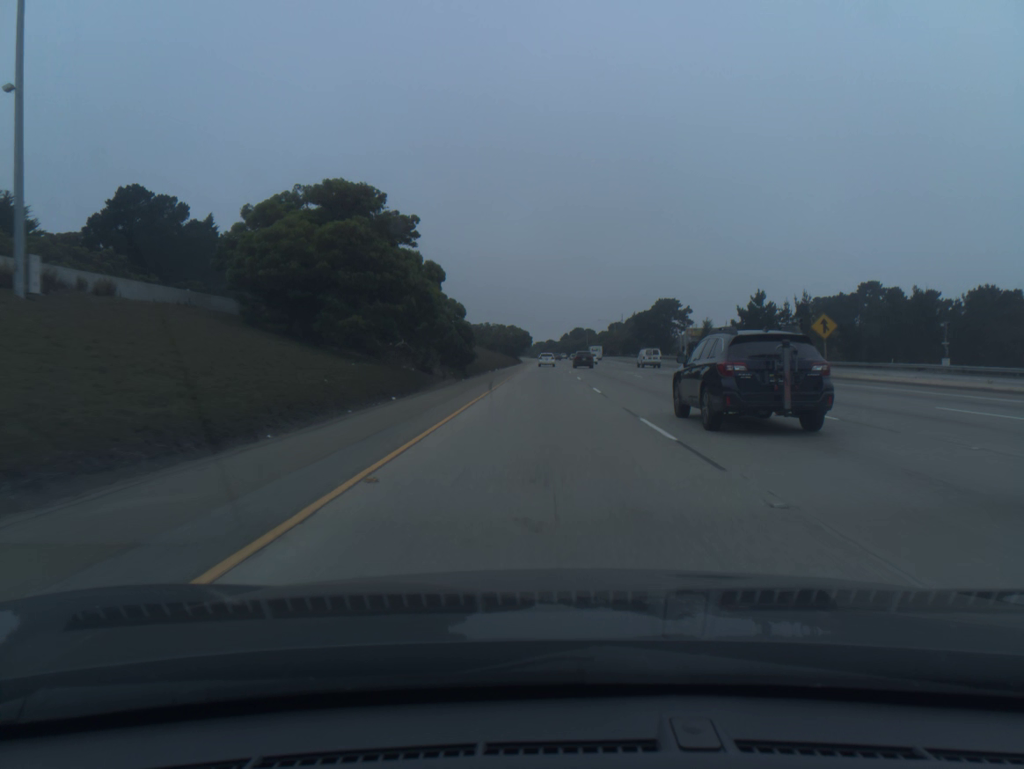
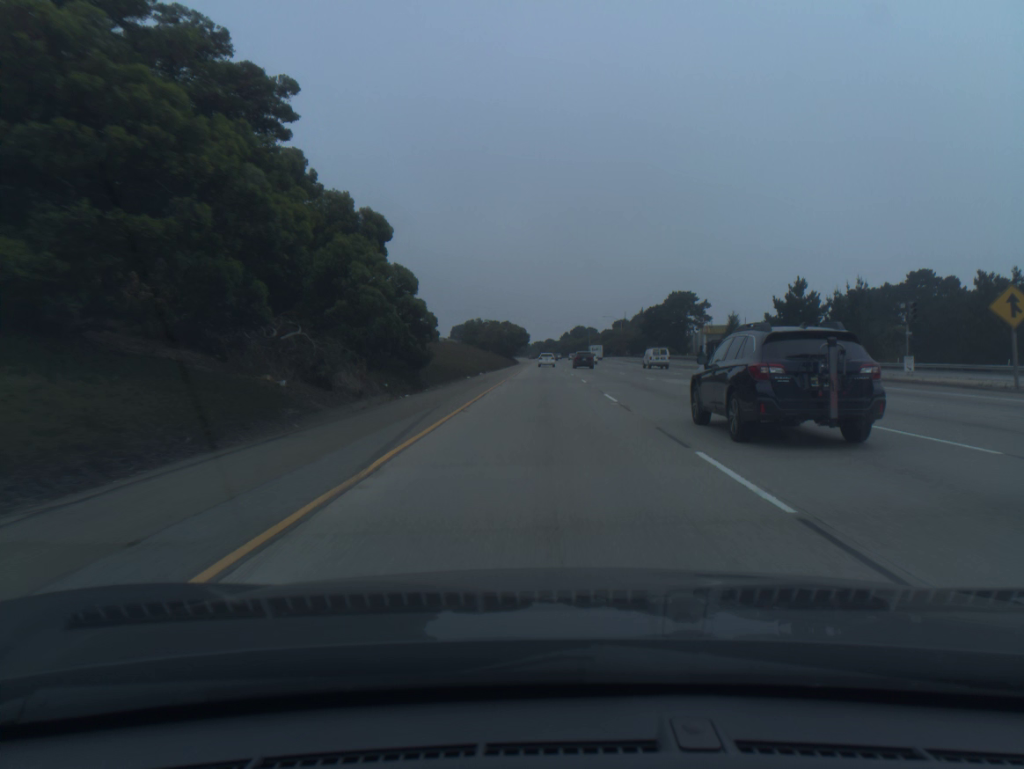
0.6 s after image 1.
(0.0, +20.1) m; 0°
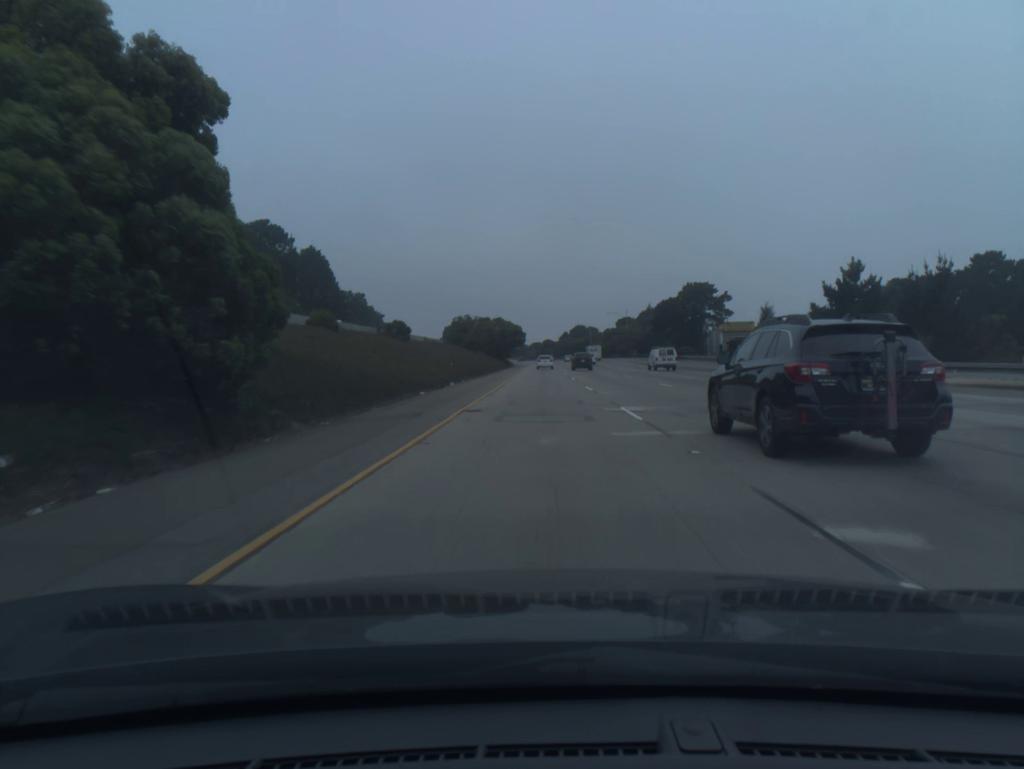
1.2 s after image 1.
(0.0, +20.1) m; 0°
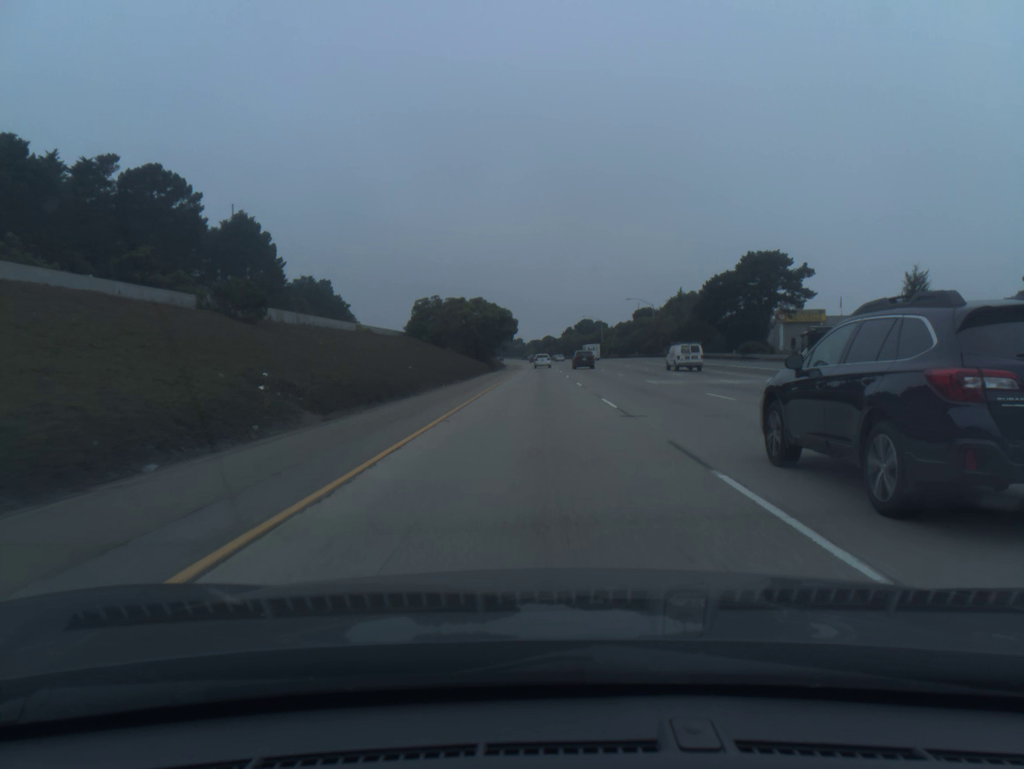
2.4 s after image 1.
(0.0, +40.1) m; 0°
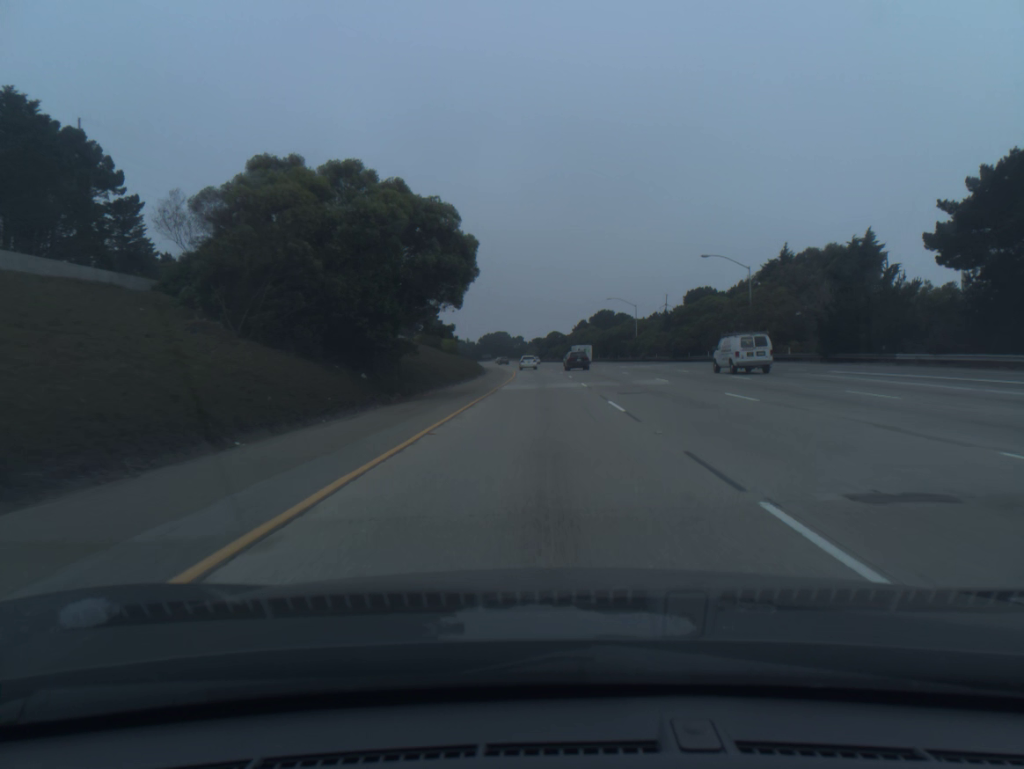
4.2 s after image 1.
(-0.2, +60.3) m; 0°
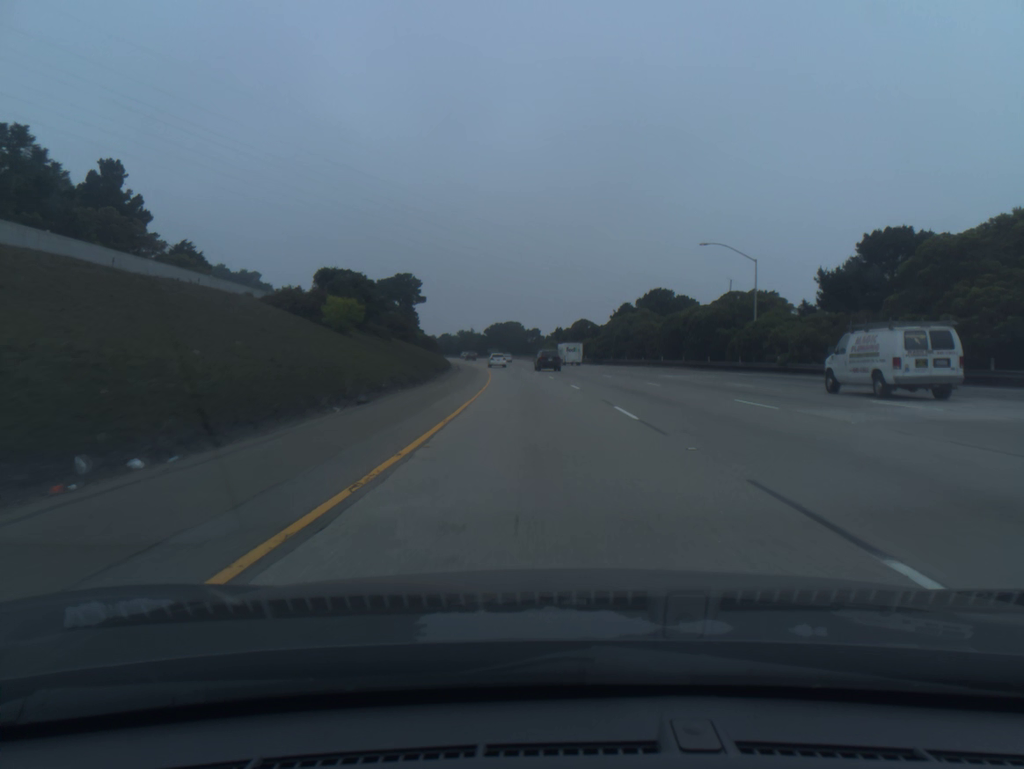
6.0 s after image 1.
(-0.4, +60.3) m; -1°
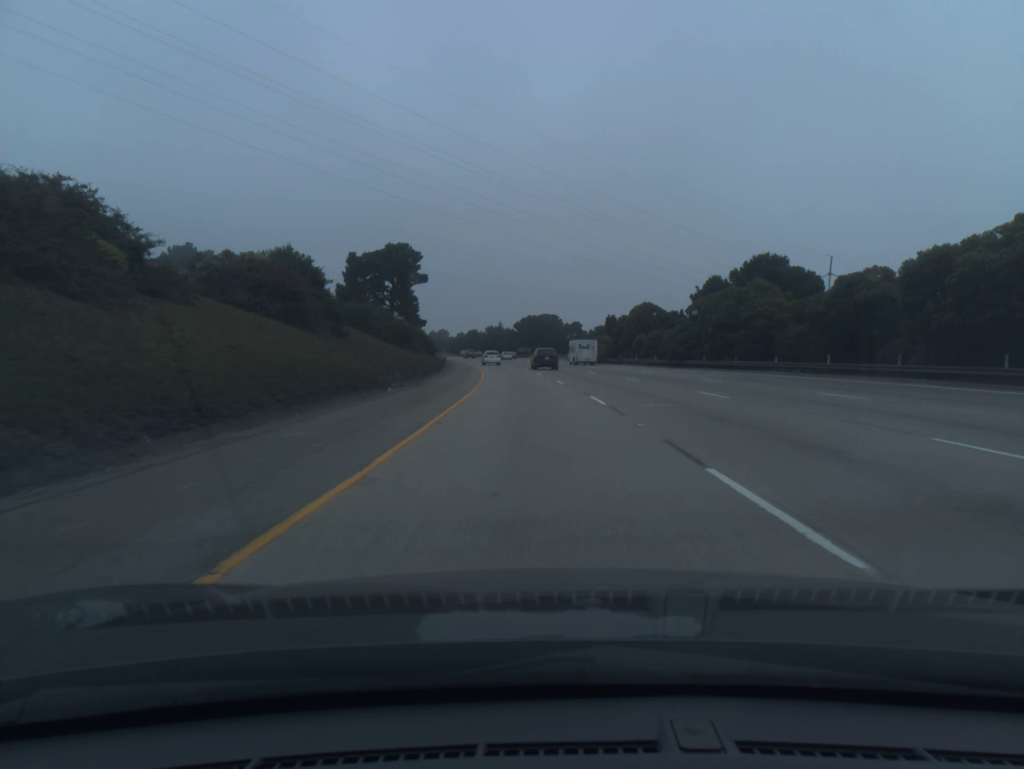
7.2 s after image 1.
(-0.9, +40.1) m; -3°
